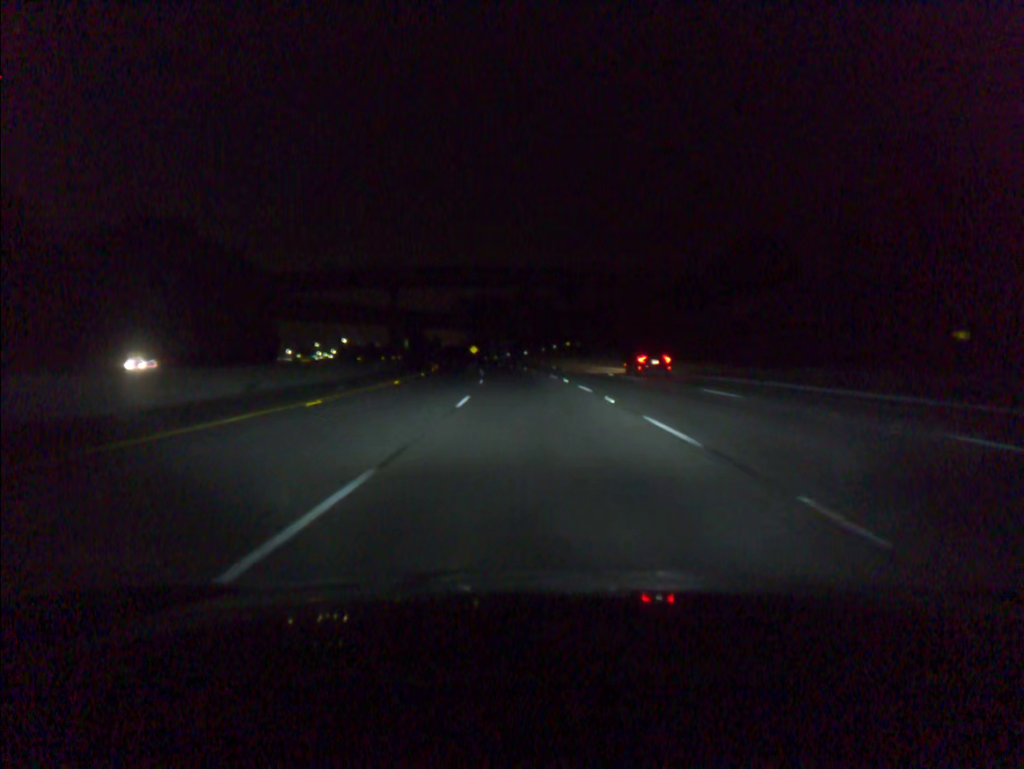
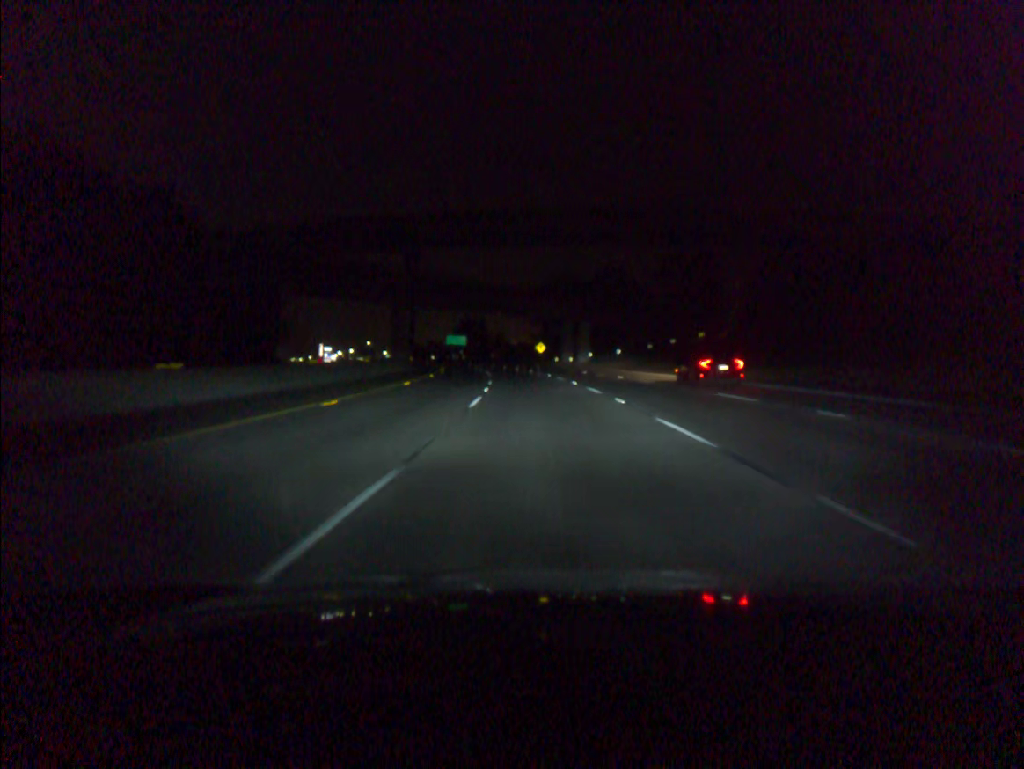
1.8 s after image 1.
(-3.1, +58.0) m; -6°
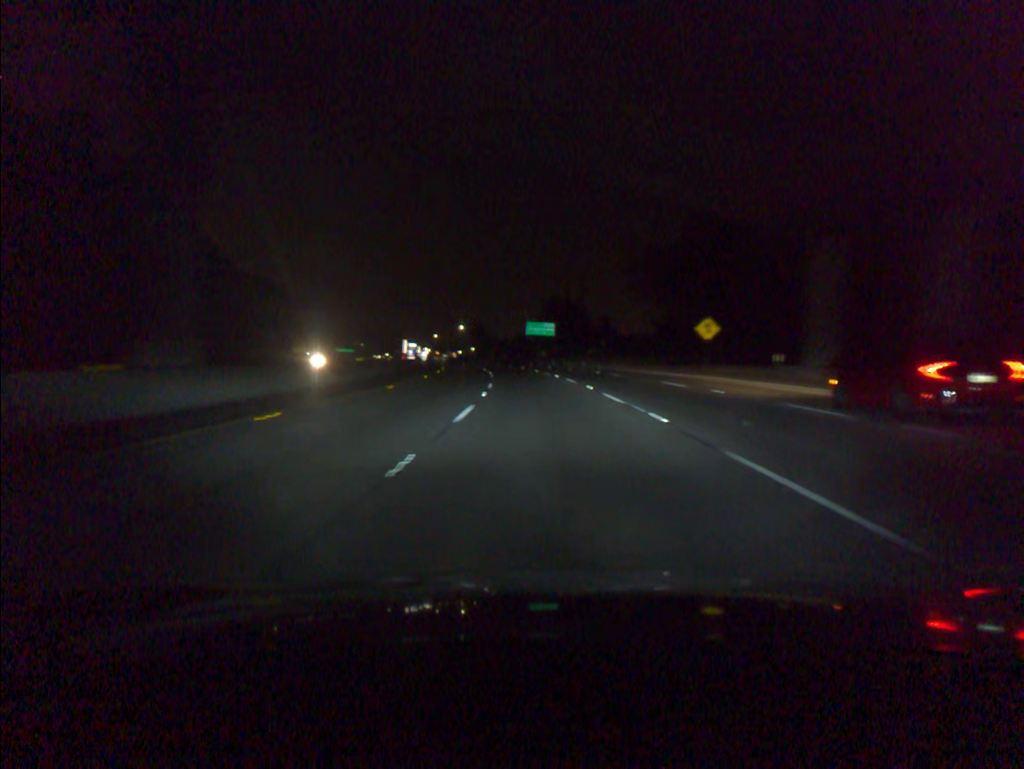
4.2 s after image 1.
(-4.6, +77.9) m; -7°
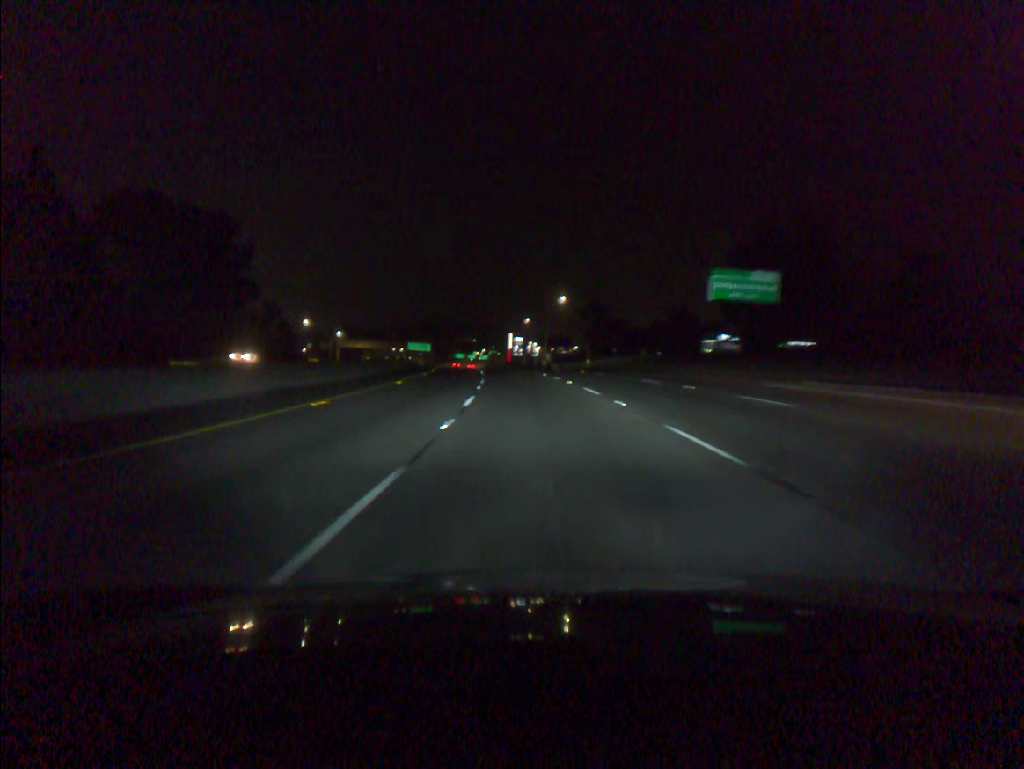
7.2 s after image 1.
(-7.3, +97.7) m; -9°
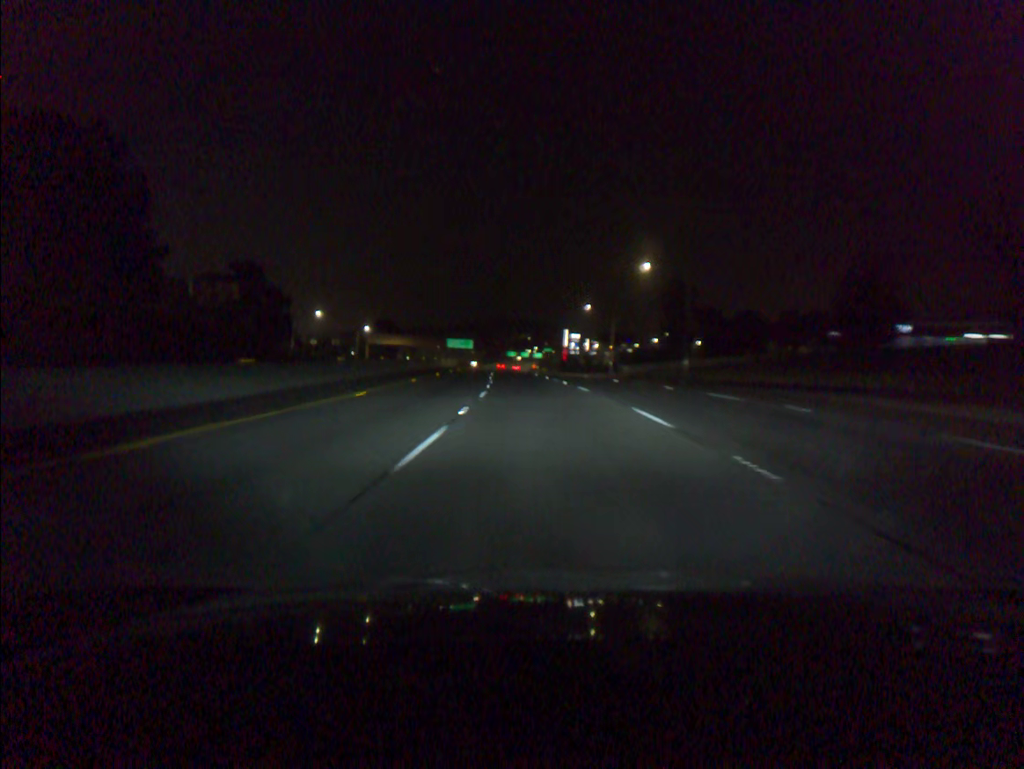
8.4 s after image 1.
(-1.4, +39.3) m; -4°
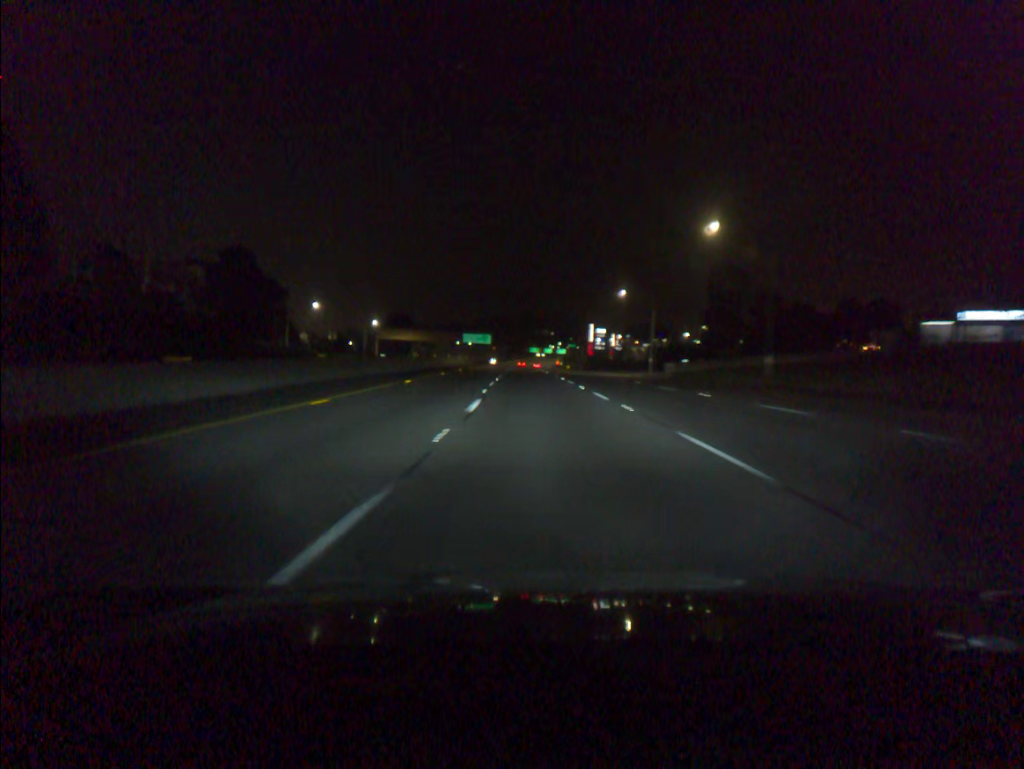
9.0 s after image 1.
(-0.3, +19.7) m; -2°
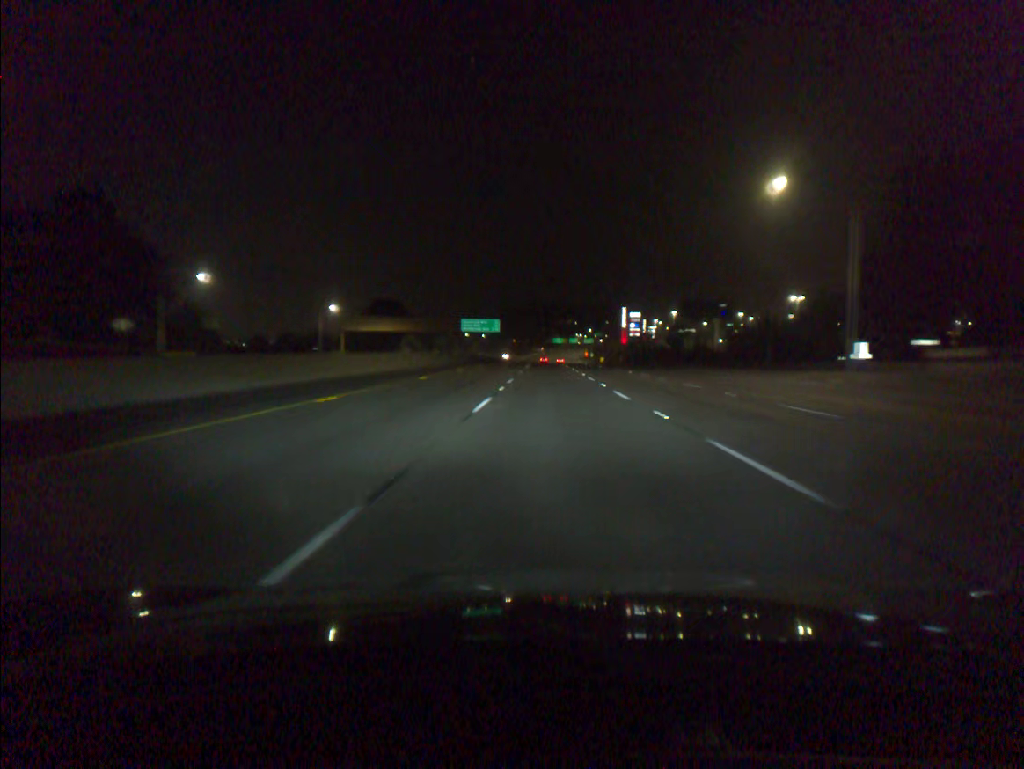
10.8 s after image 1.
(-1.3, +59.4) m; -2°
